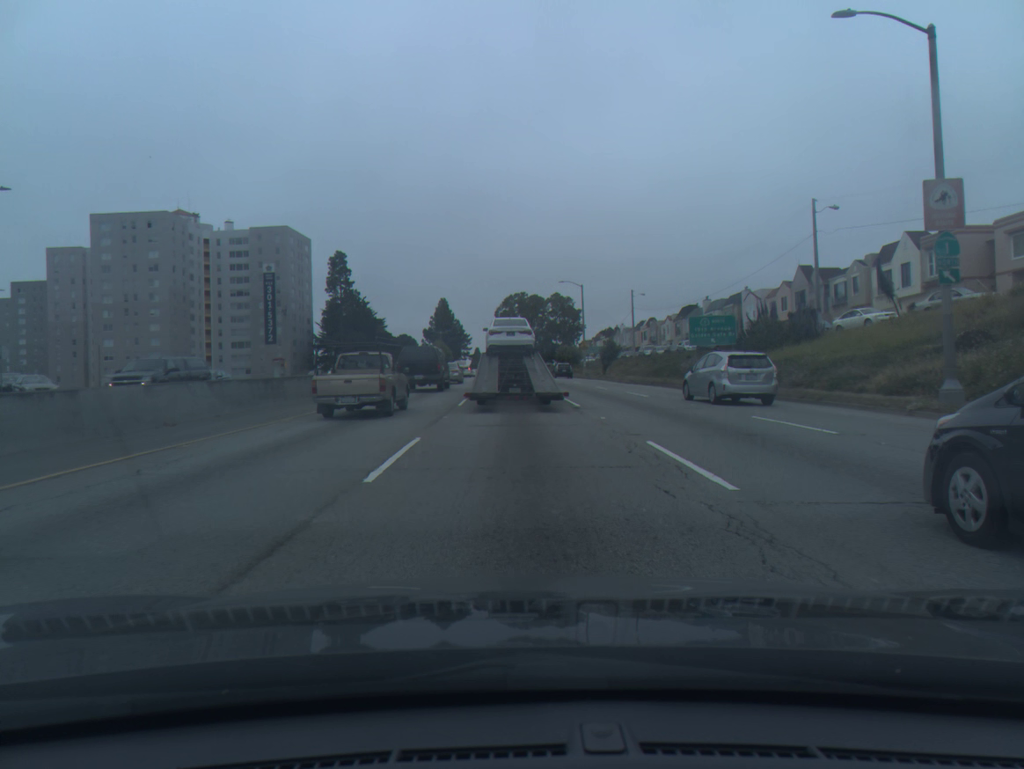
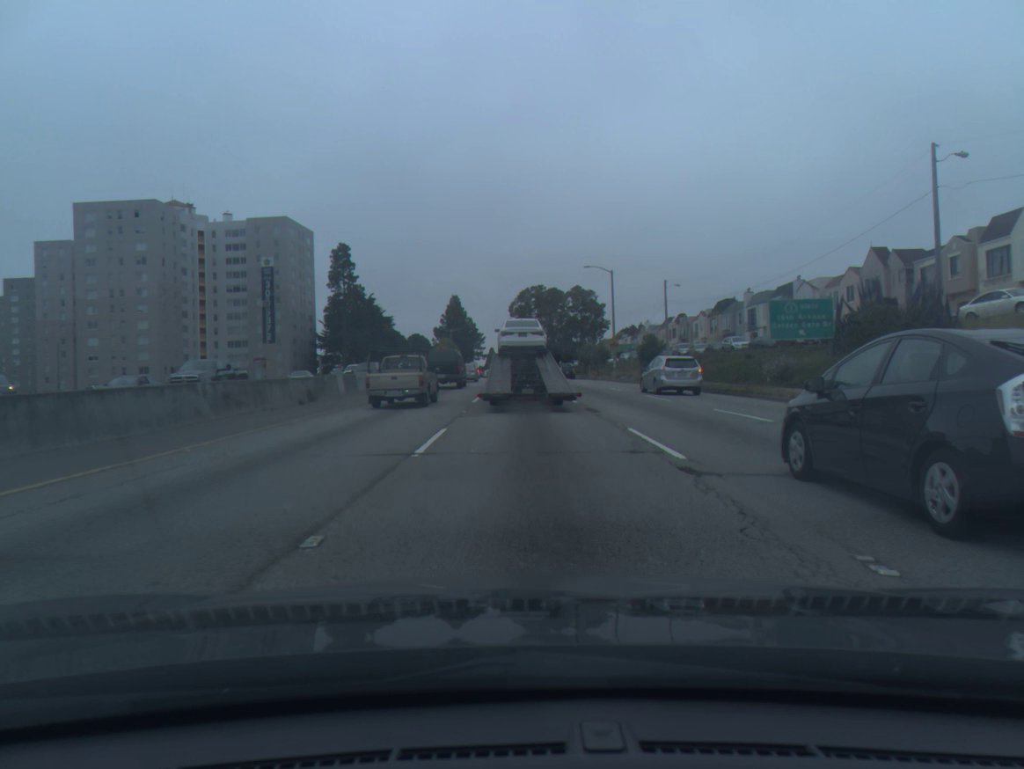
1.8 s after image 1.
(-0.1, +12.5) m; -1°
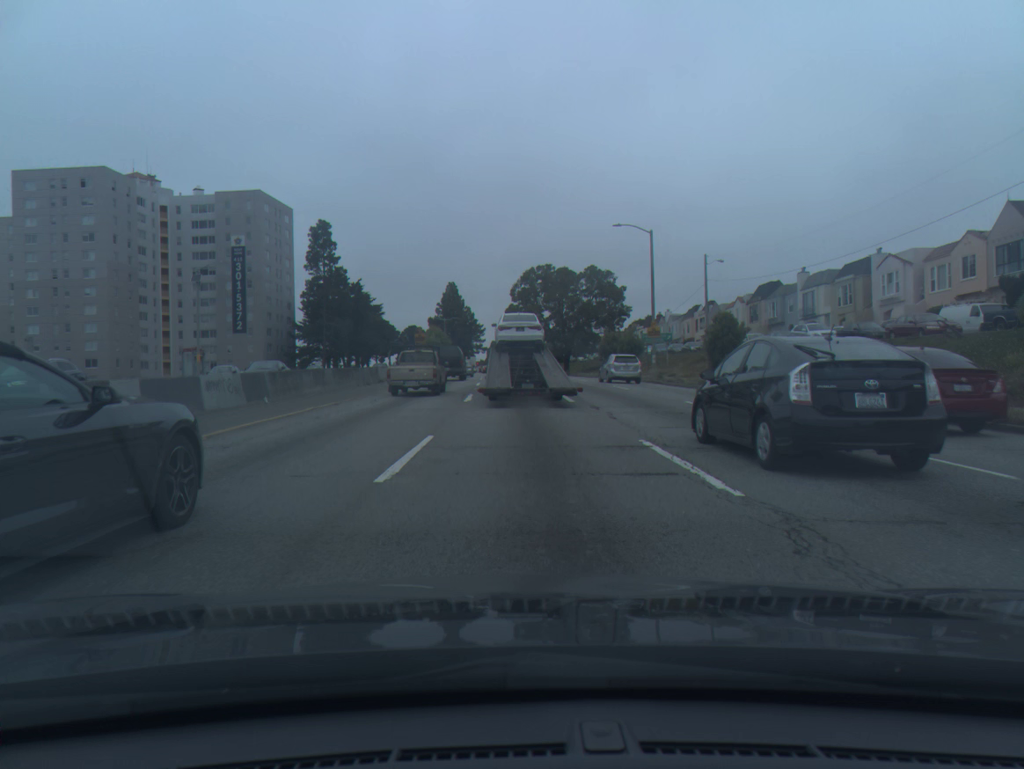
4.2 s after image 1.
(-0.1, +17.5) m; 0°
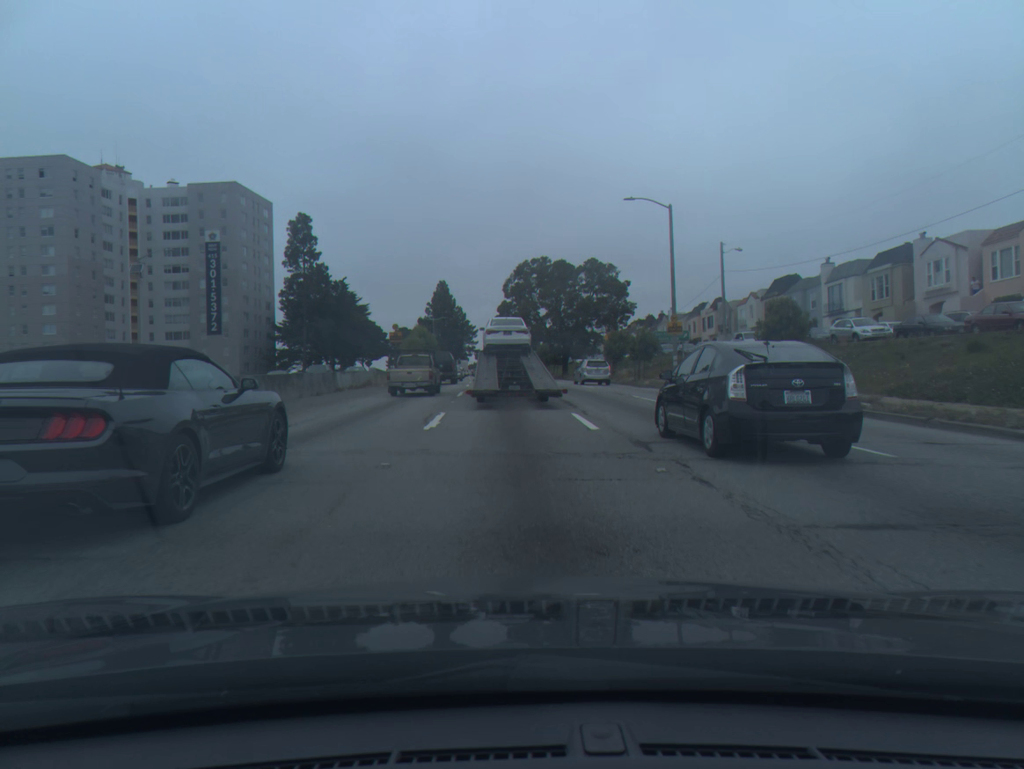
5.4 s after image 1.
(+0.1, +8.2) m; 0°
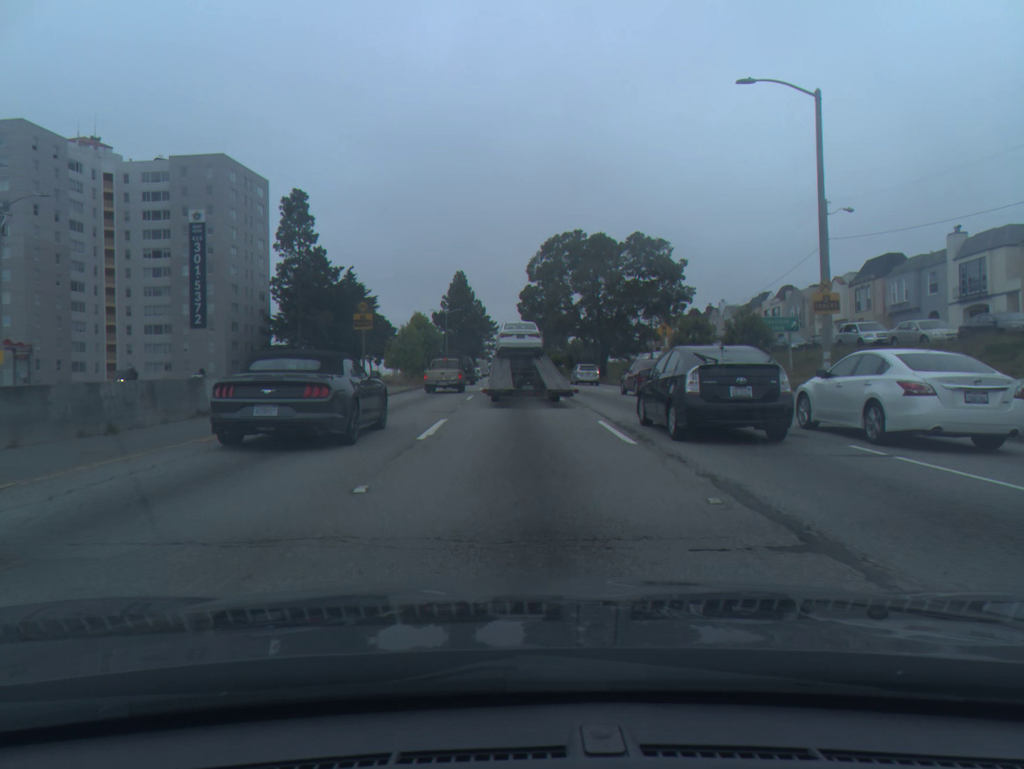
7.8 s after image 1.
(-0.3, +16.7) m; -2°
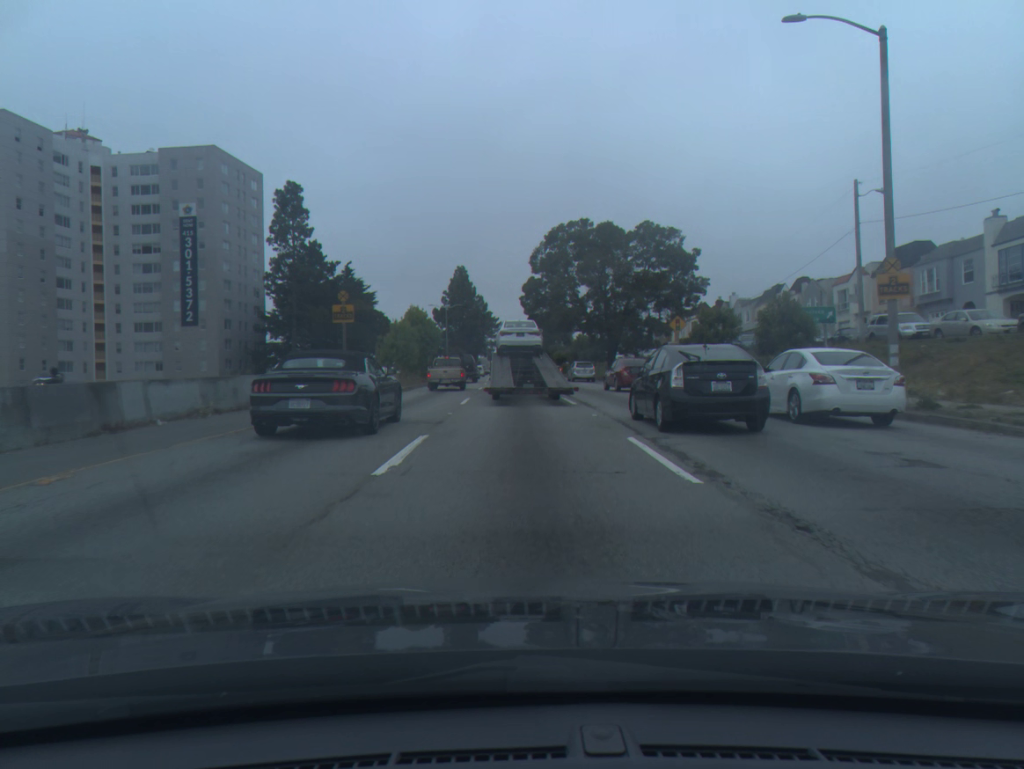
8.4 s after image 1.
(0.0, +4.0) m; 0°
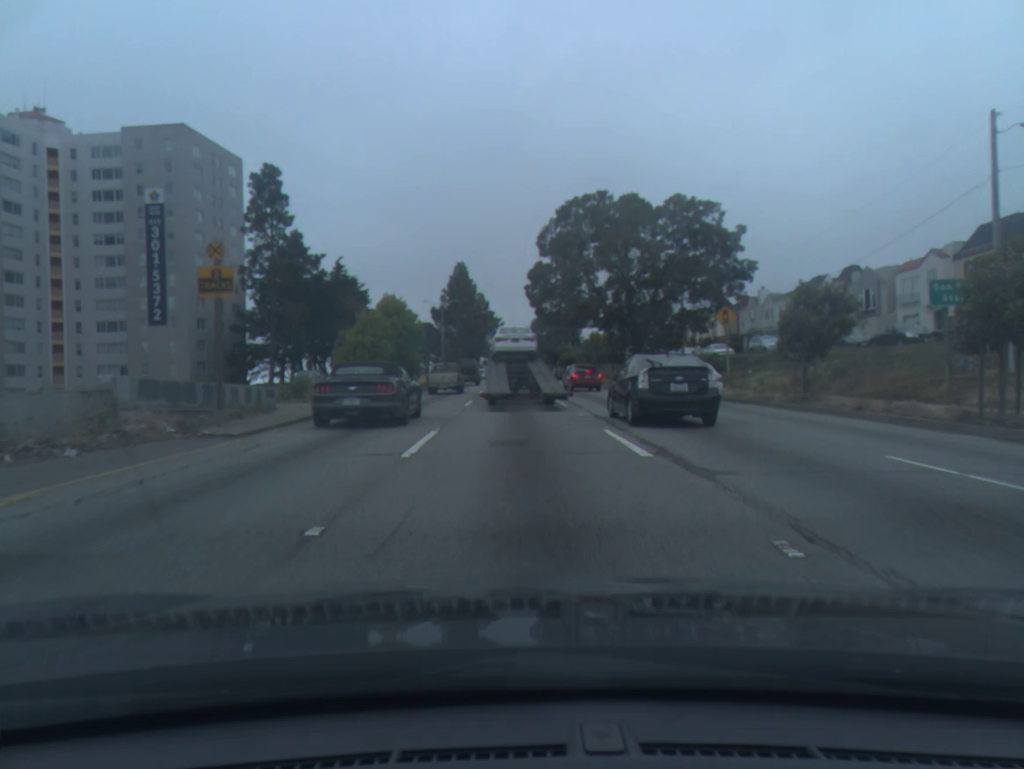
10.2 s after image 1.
(-0.1, +12.2) m; 0°
